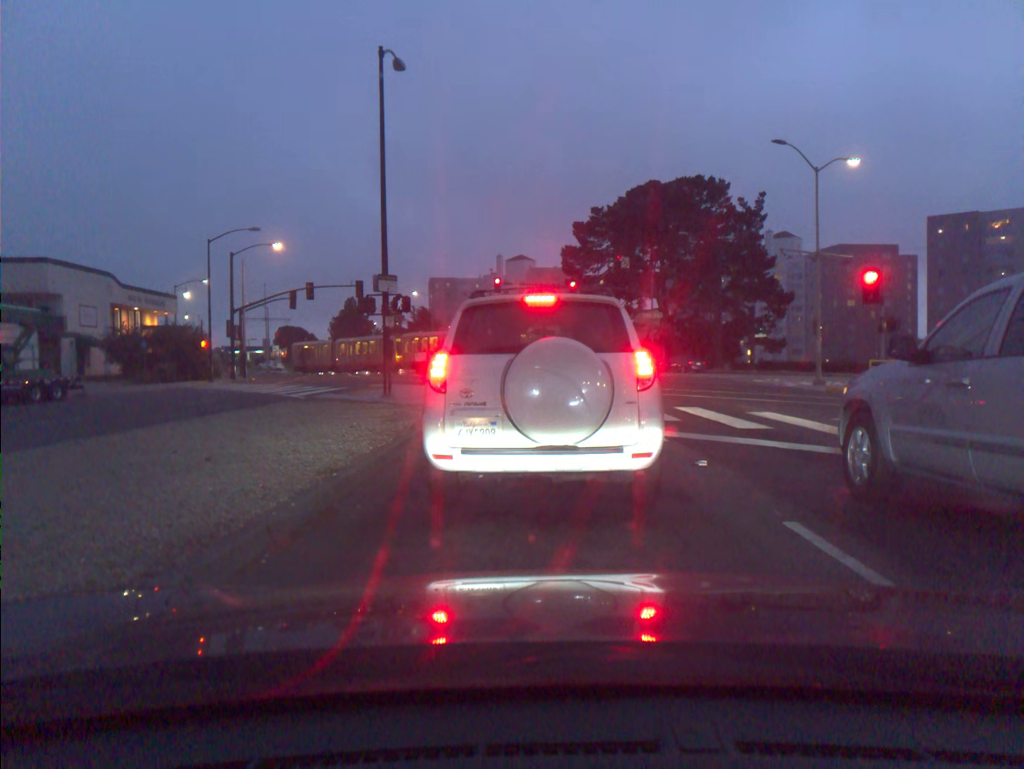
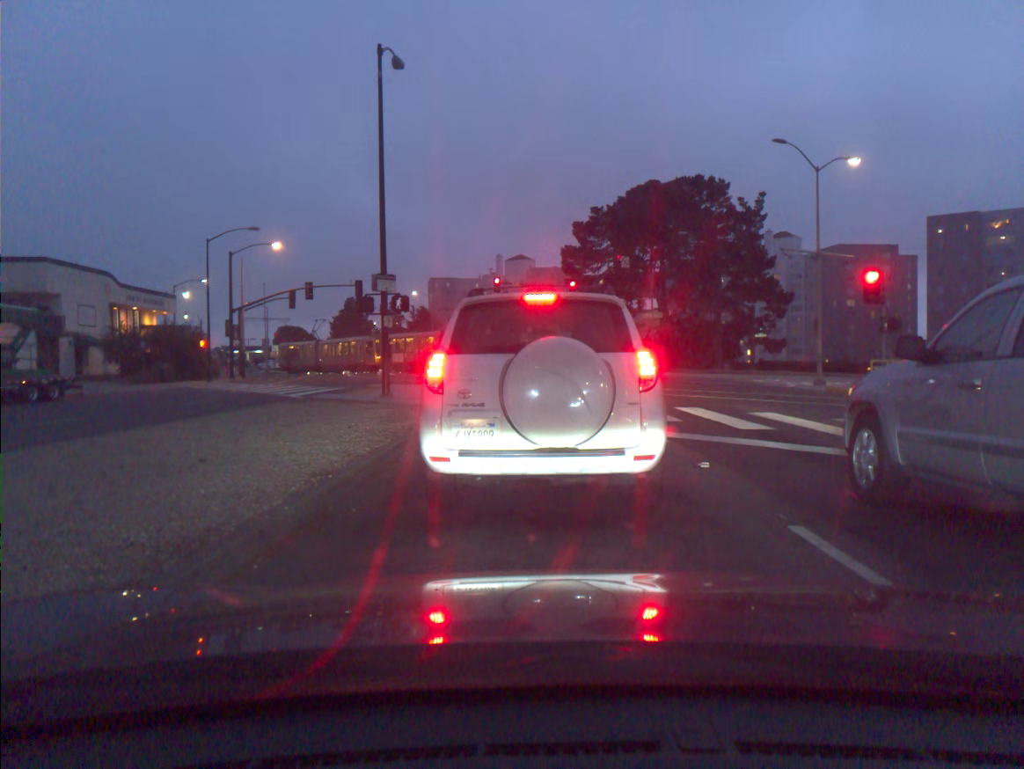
(0.0, +0.1) m; 0°
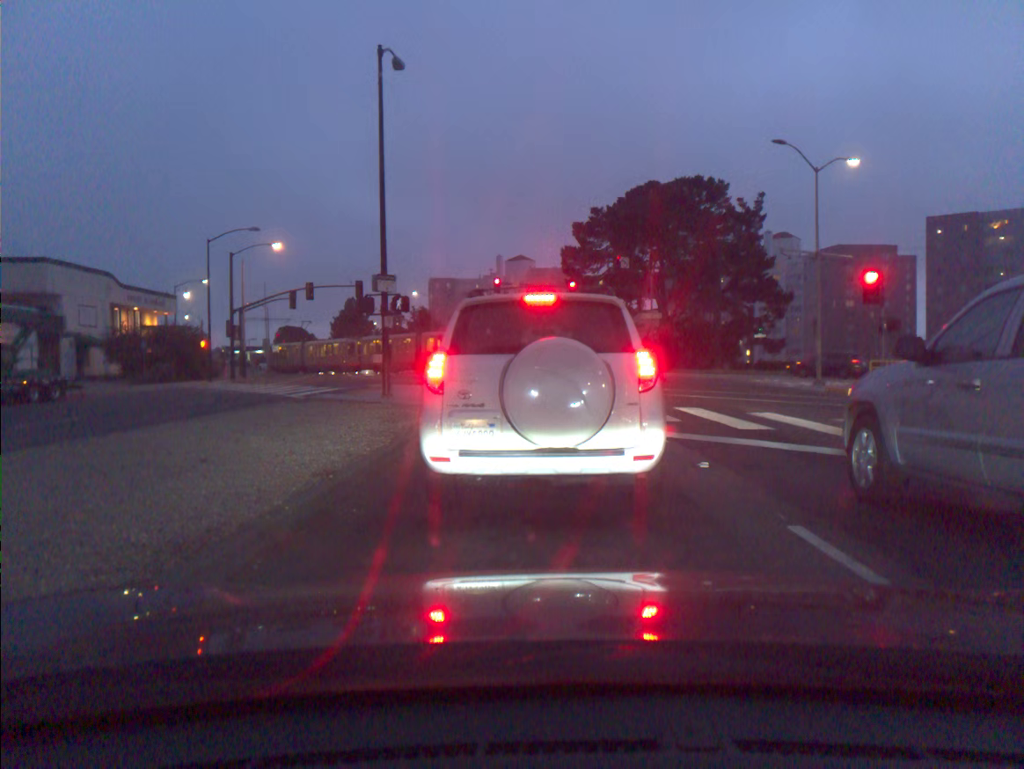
(0.0, 0.0) m; 0°
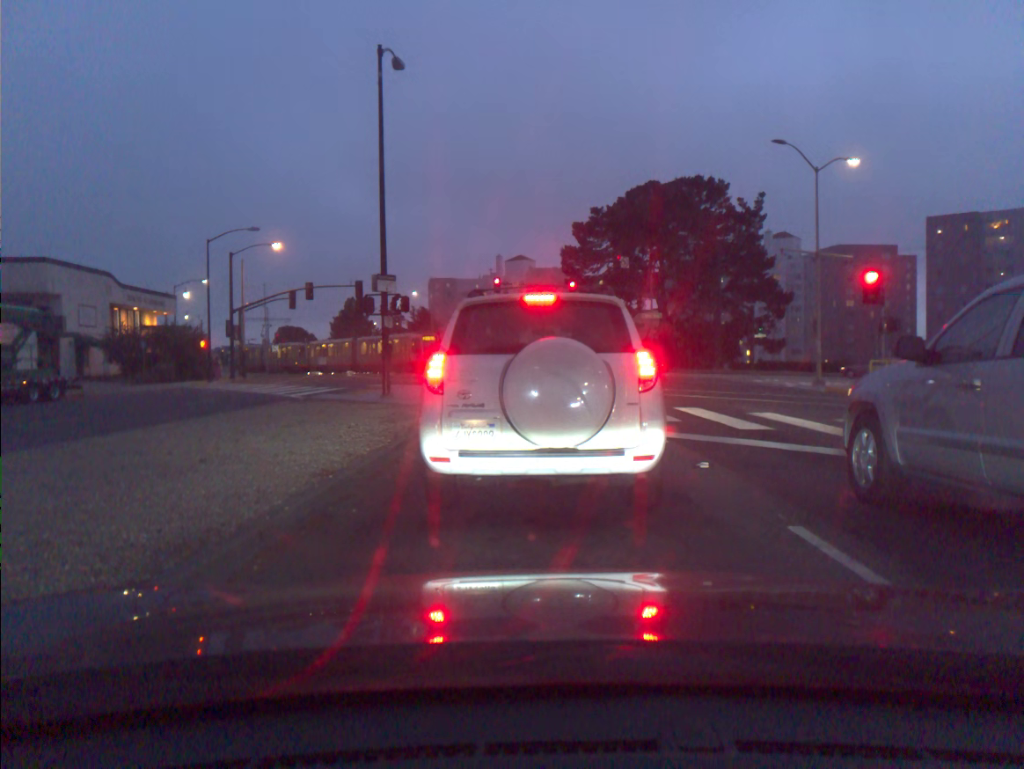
(0.0, 0.0) m; 0°
